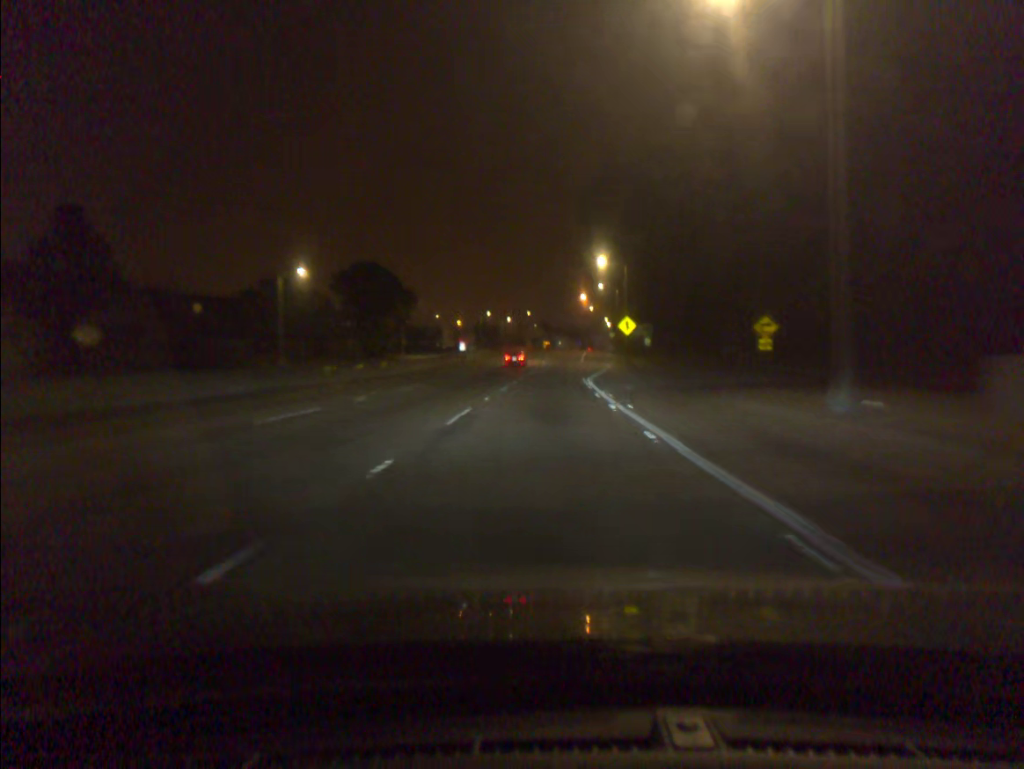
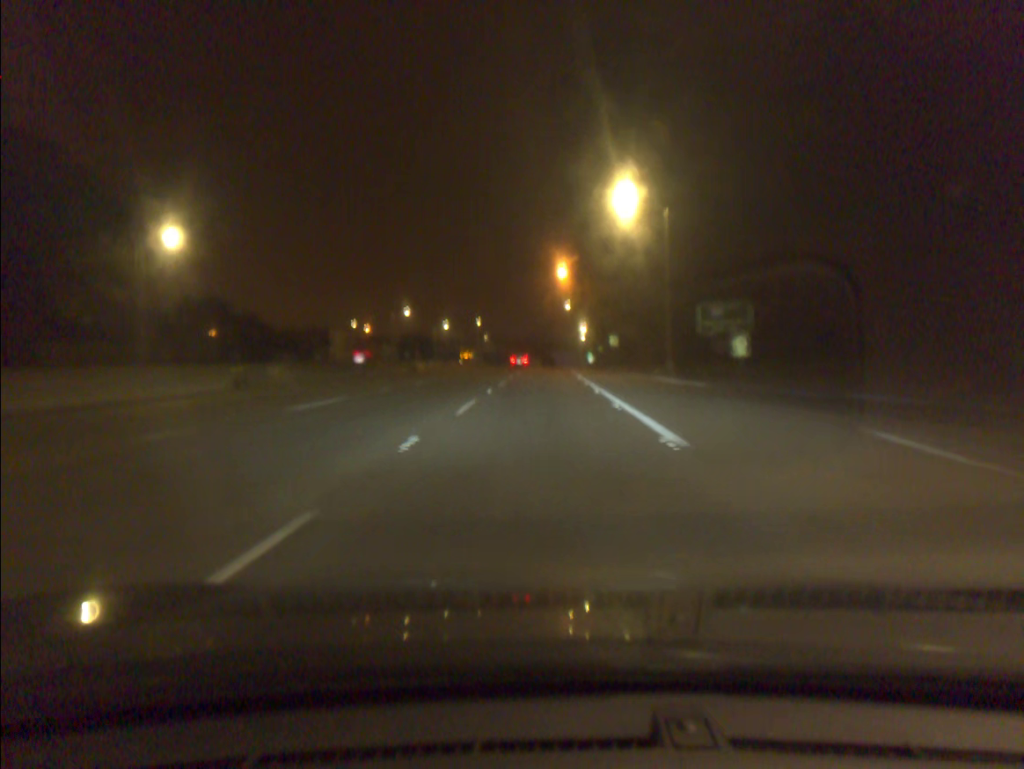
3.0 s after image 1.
(+2.0, +70.4) m; +3°
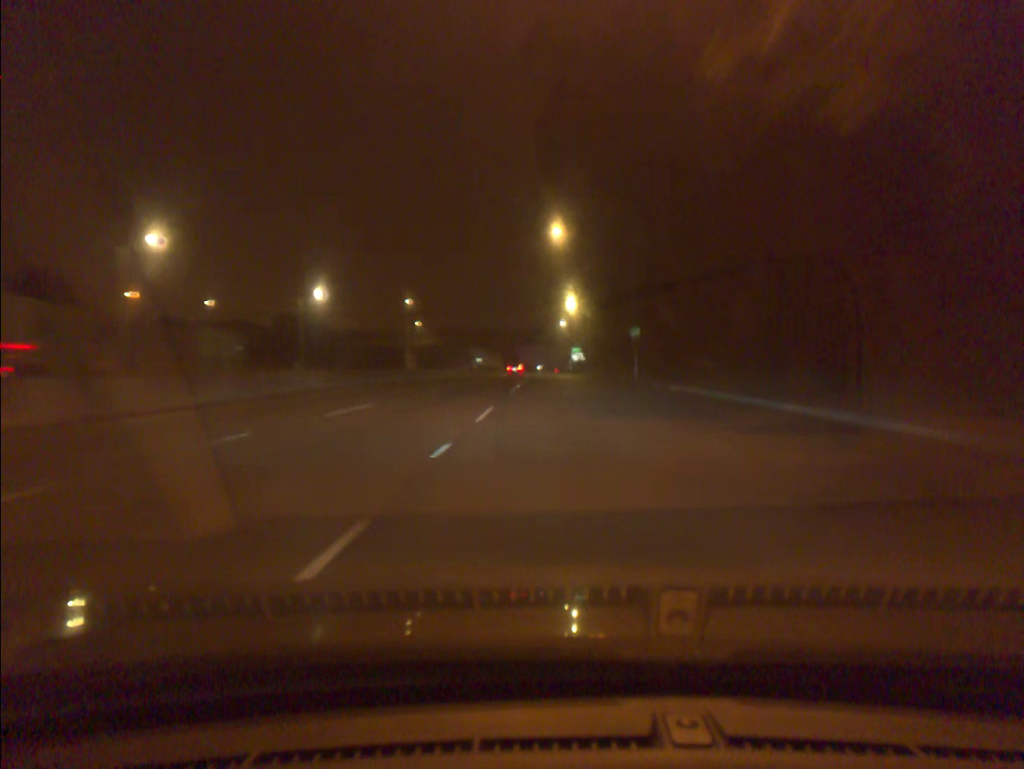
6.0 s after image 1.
(+0.8, +73.0) m; +3°
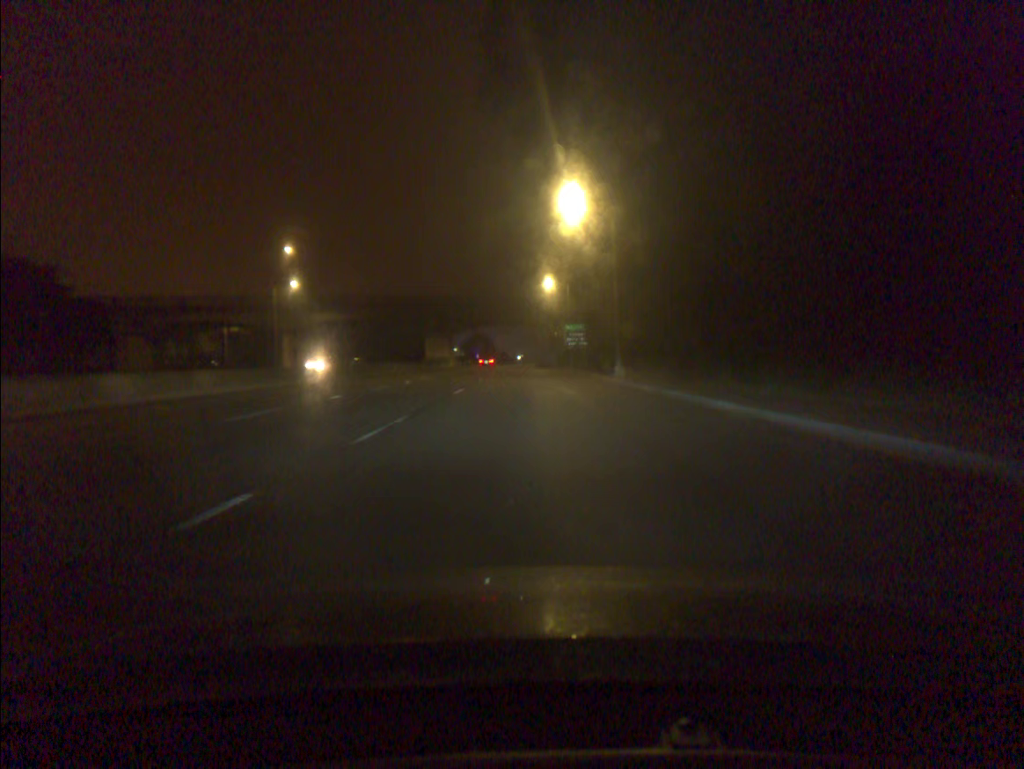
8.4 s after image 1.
(+1.4, +61.1) m; +1°
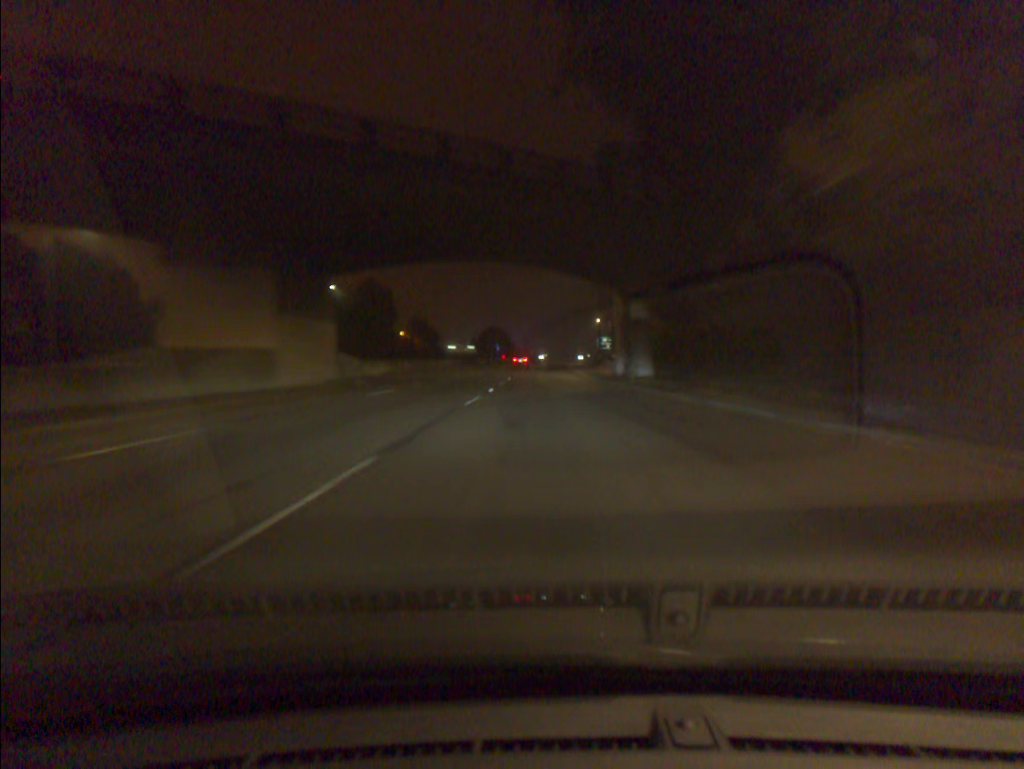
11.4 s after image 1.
(-2.2, +80.5) m; -2°
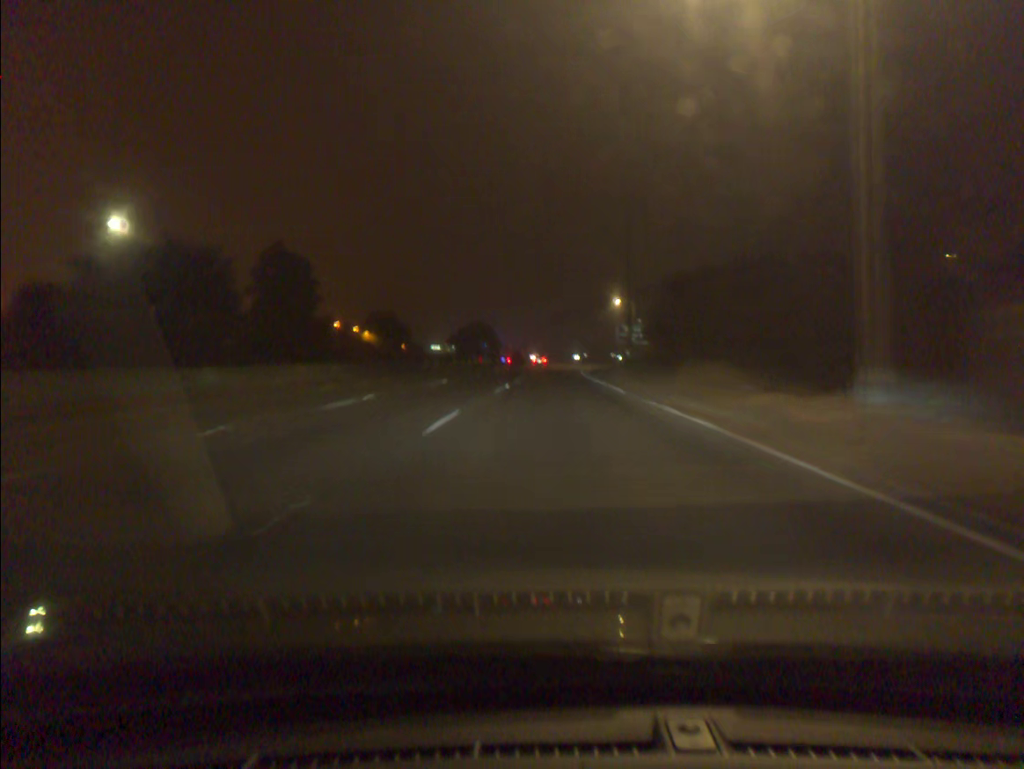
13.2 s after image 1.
(+0.5, +49.2) m; +1°
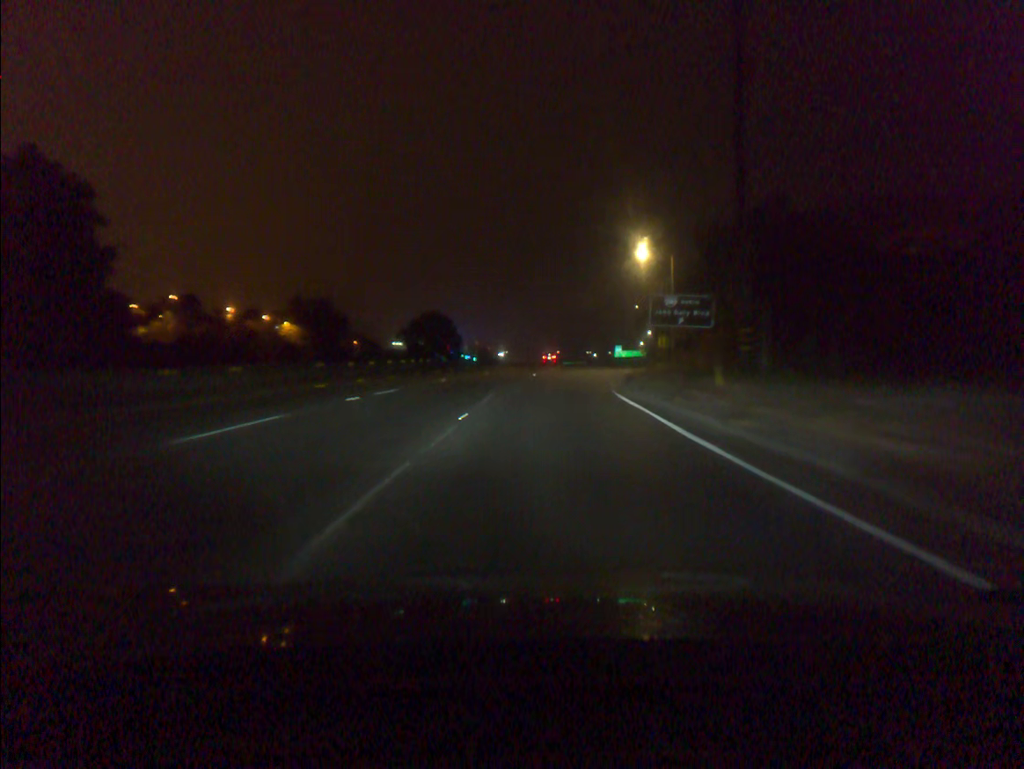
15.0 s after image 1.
(+0.6, +46.8) m; +2°
